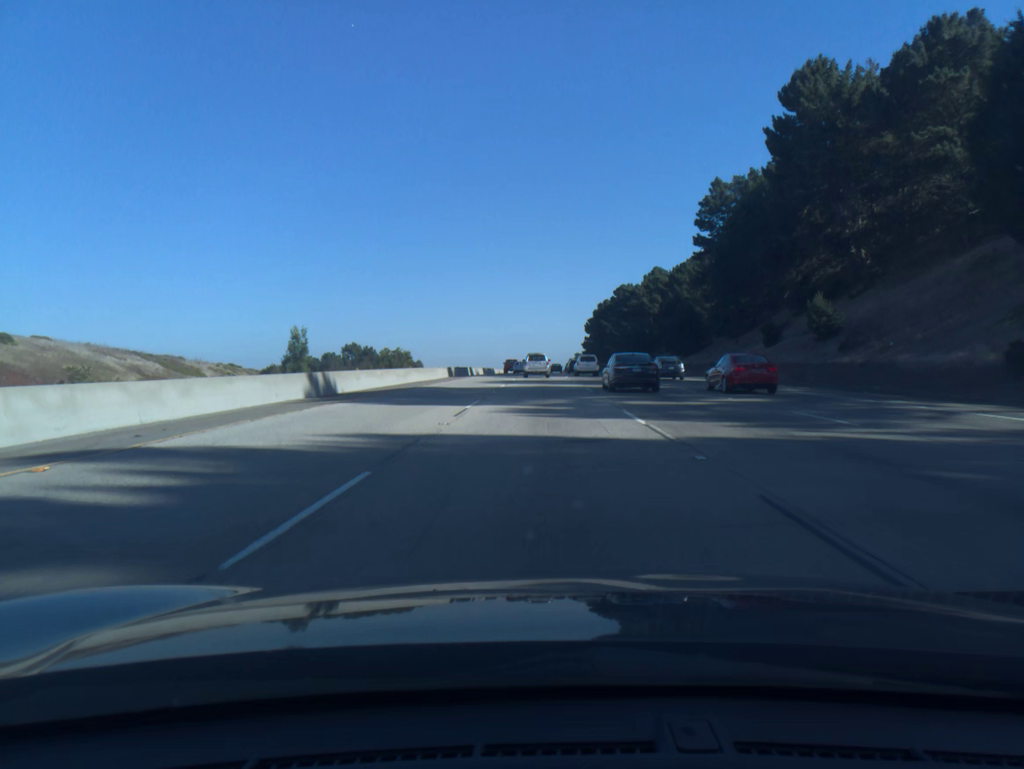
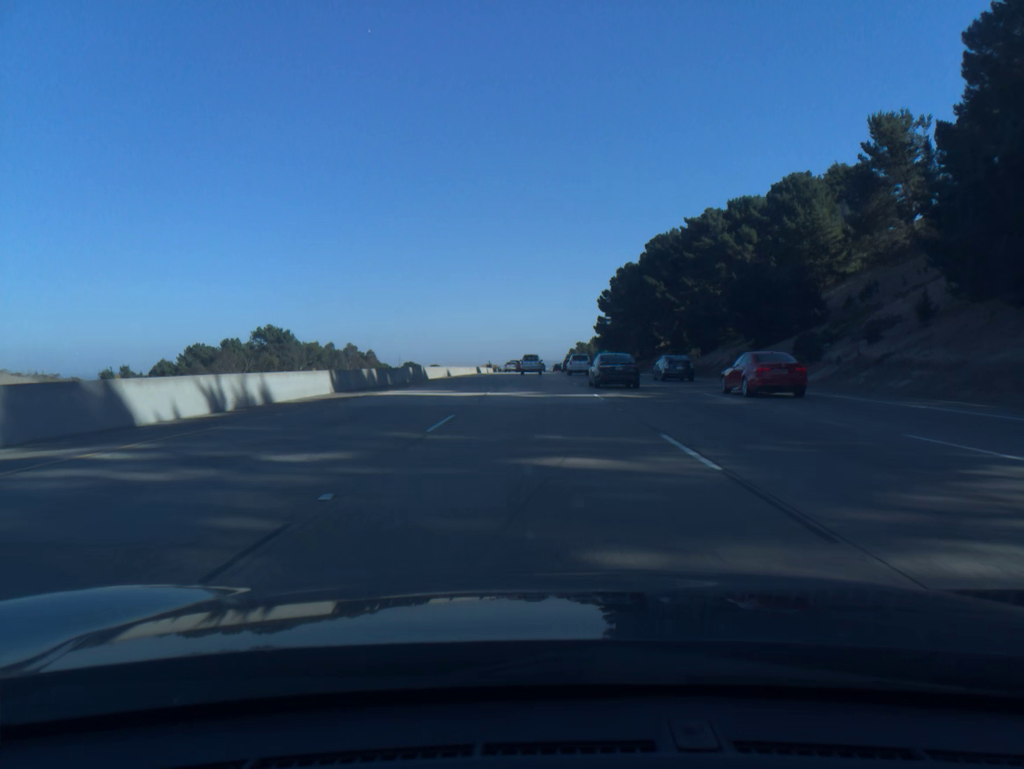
(+0.1, +79.4) m; 0°
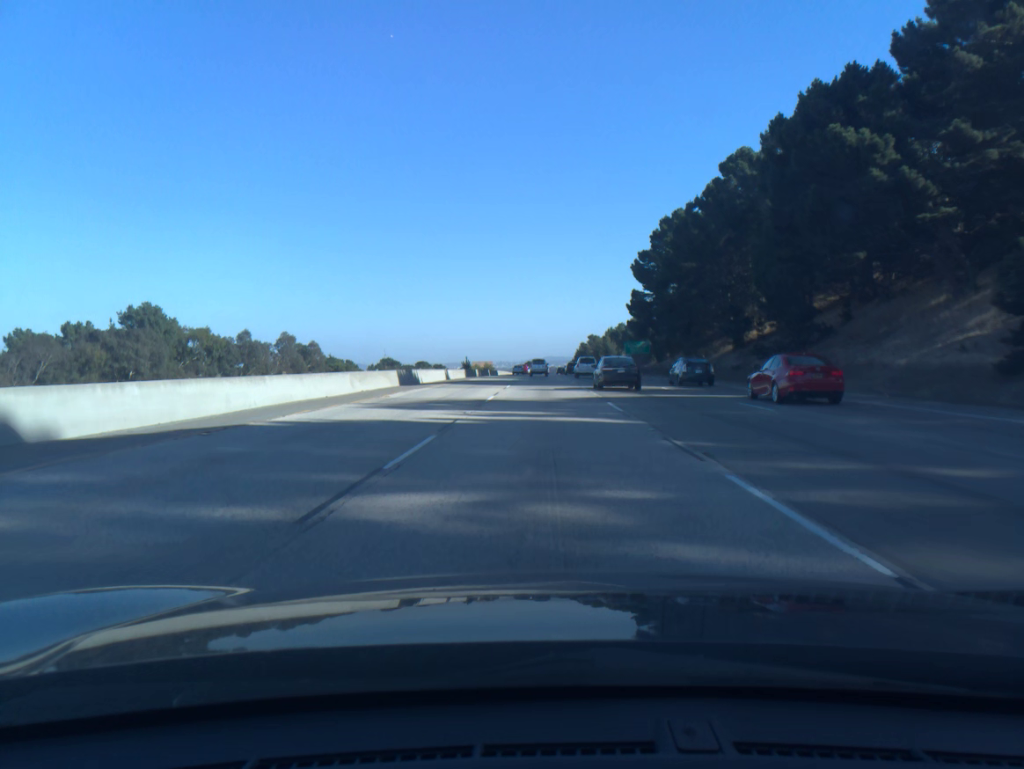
(-0.1, +62.5) m; 0°
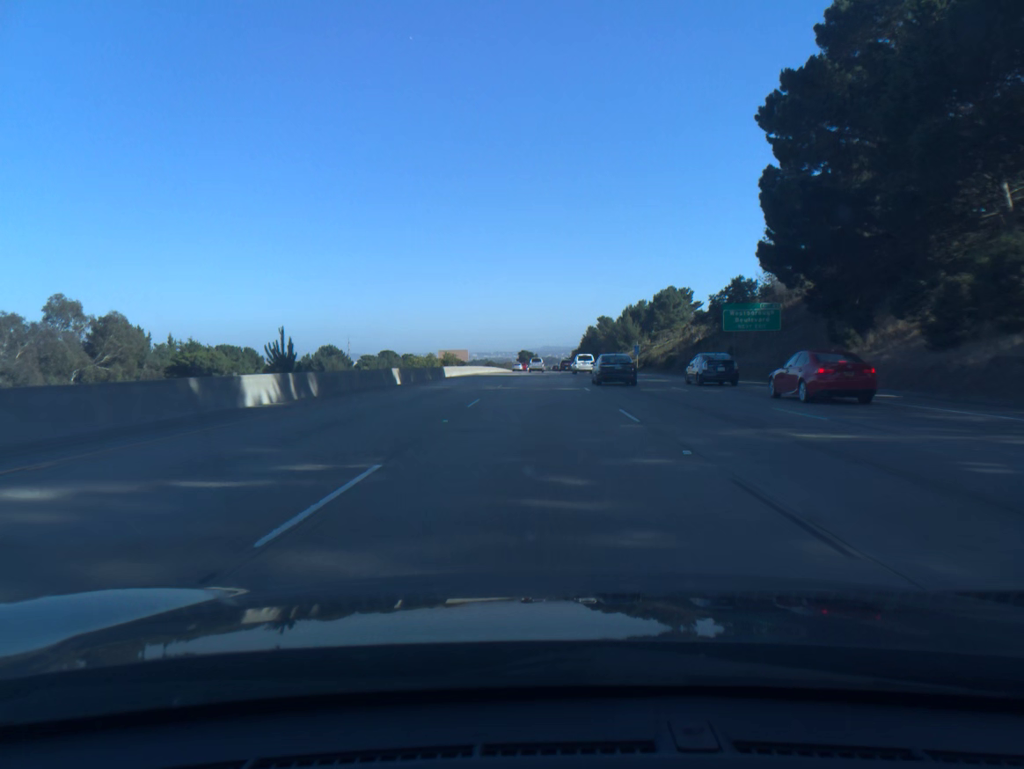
(+0.3, +77.2) m; 0°
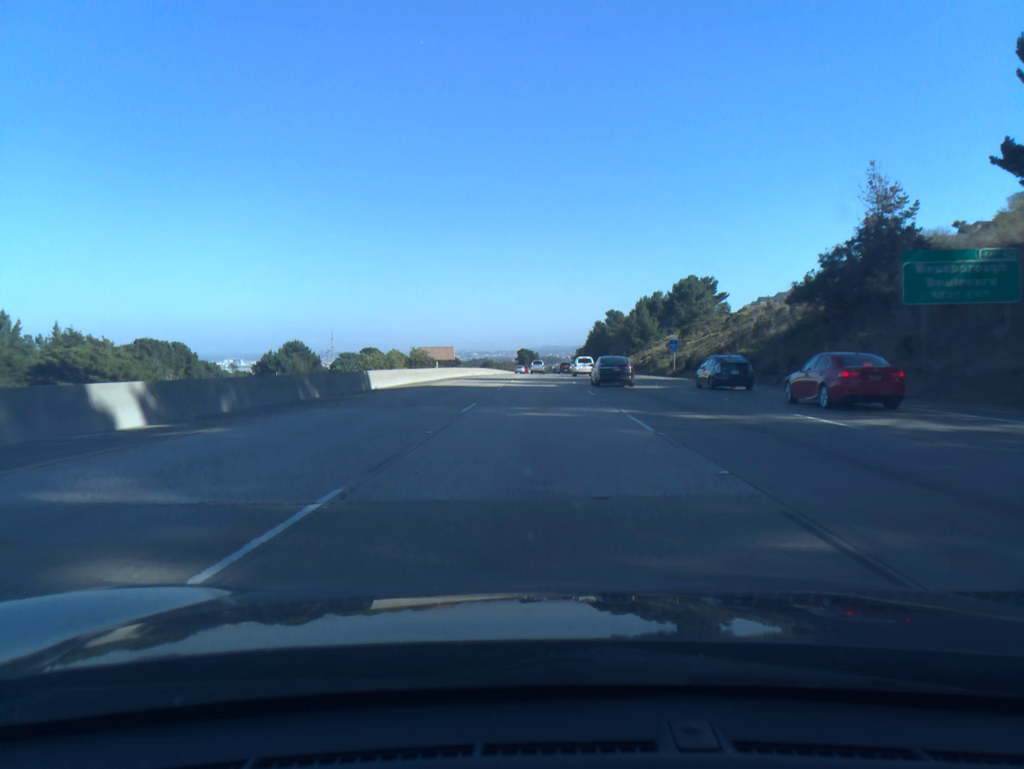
(0.0, +30.8) m; 0°
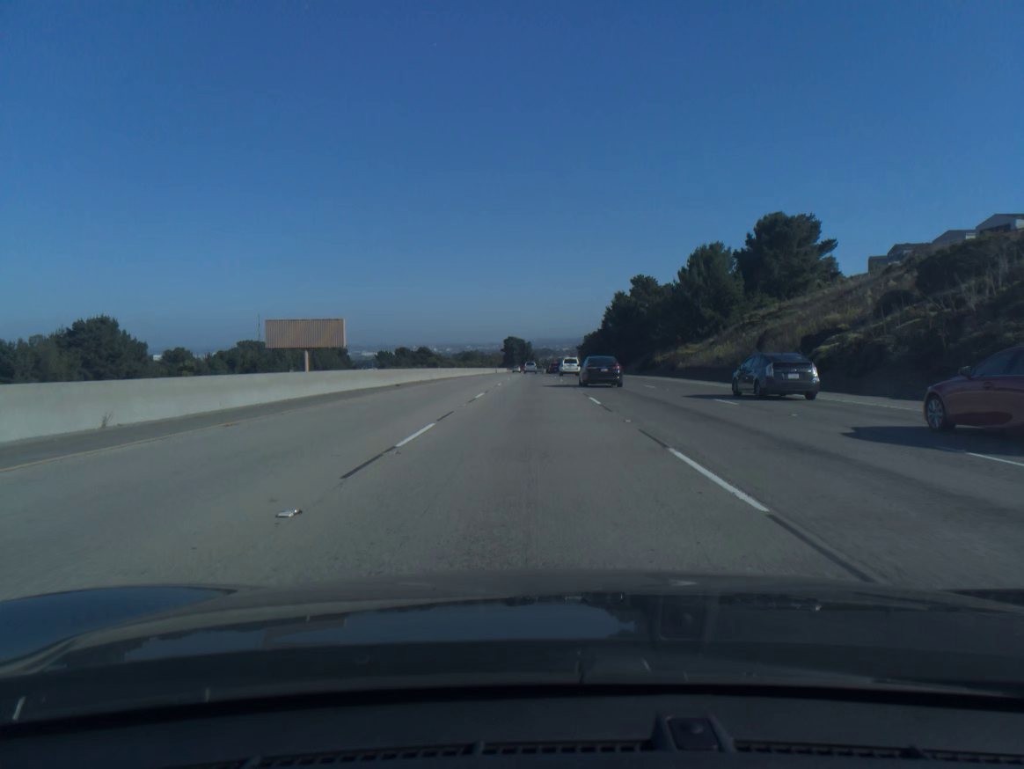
(+0.2, +80.2) m; 0°
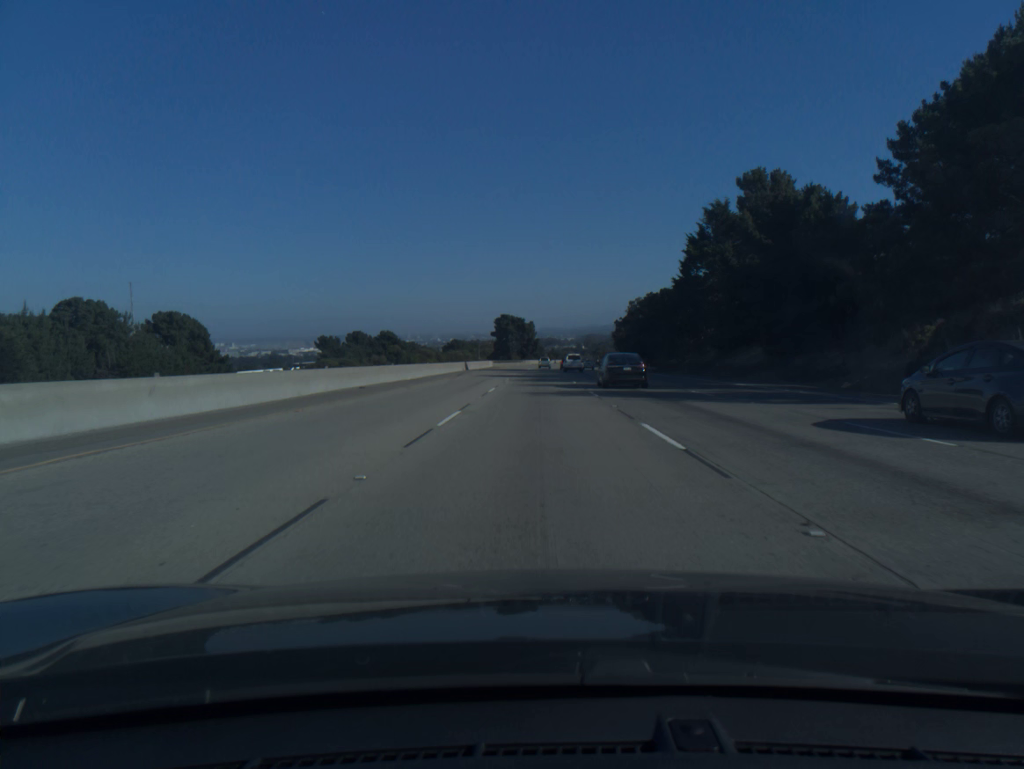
(-0.6, +84.3) m; 0°
